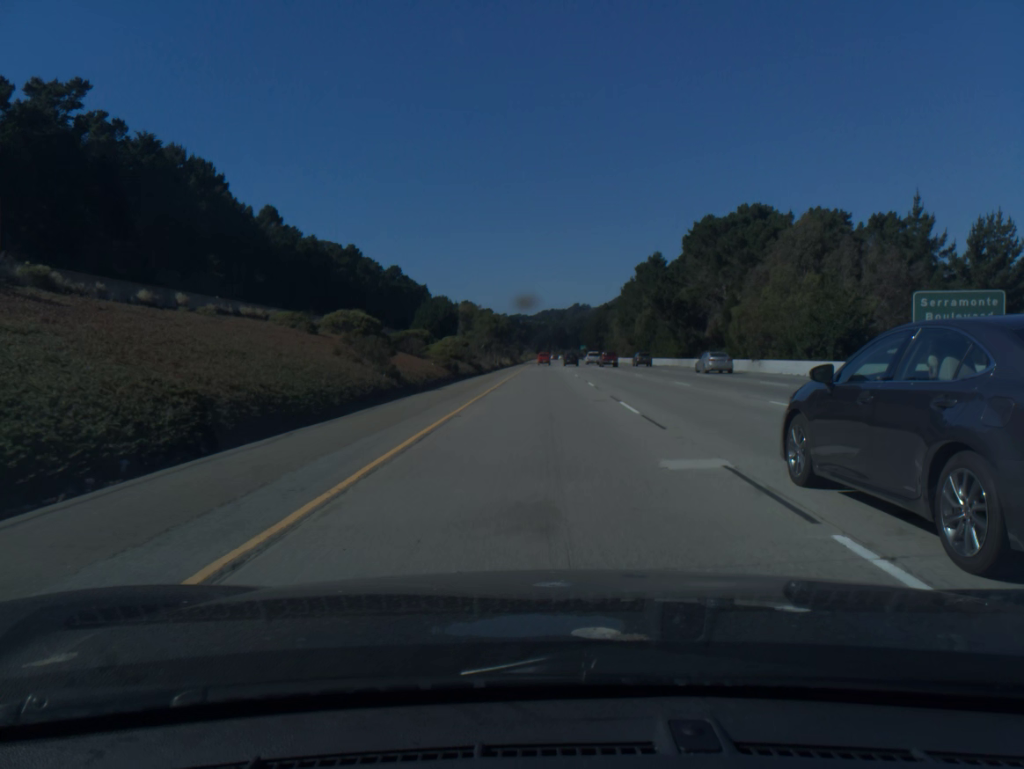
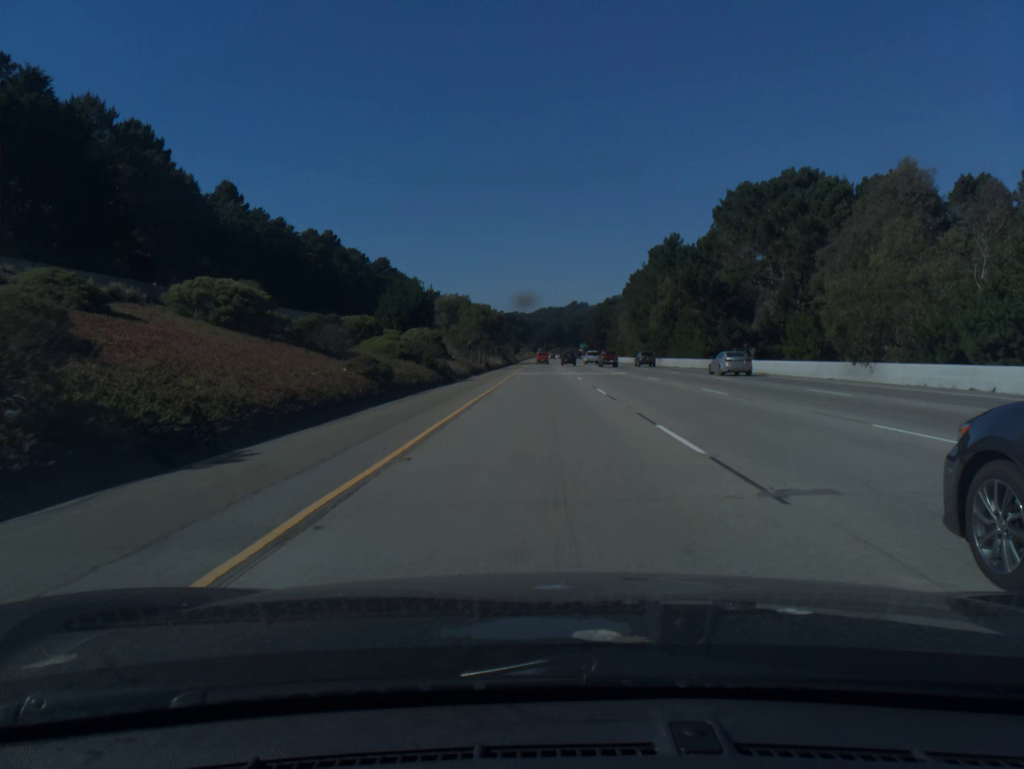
(0.0, +20.9) m; 0°
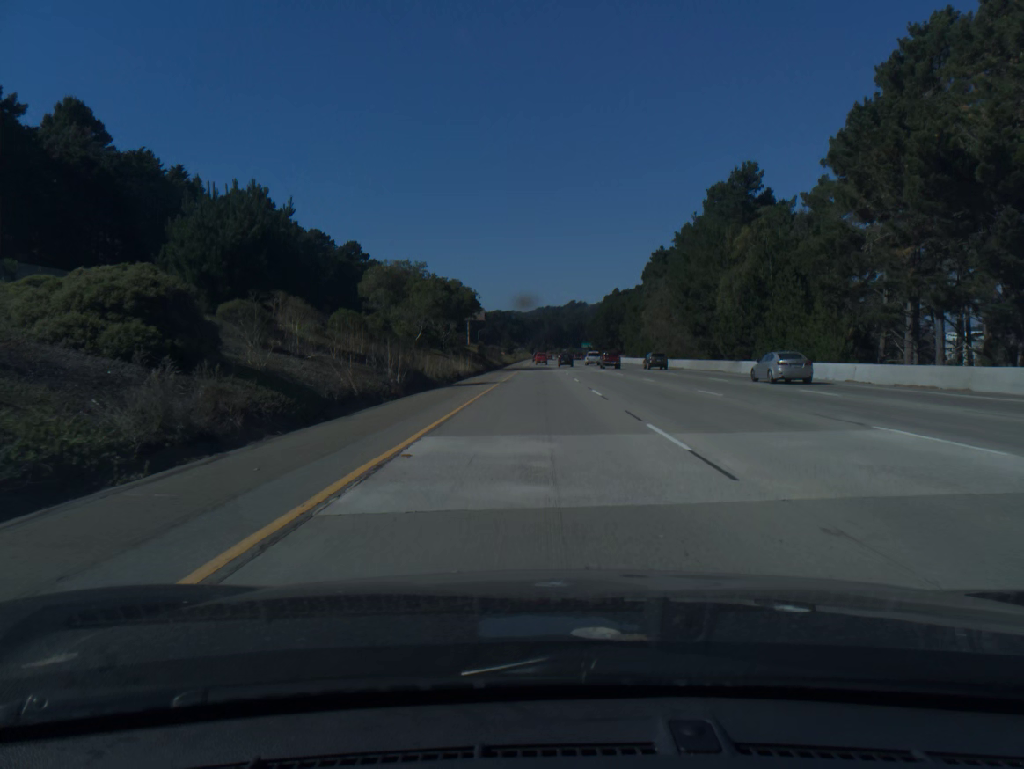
(+0.1, +43.5) m; 0°
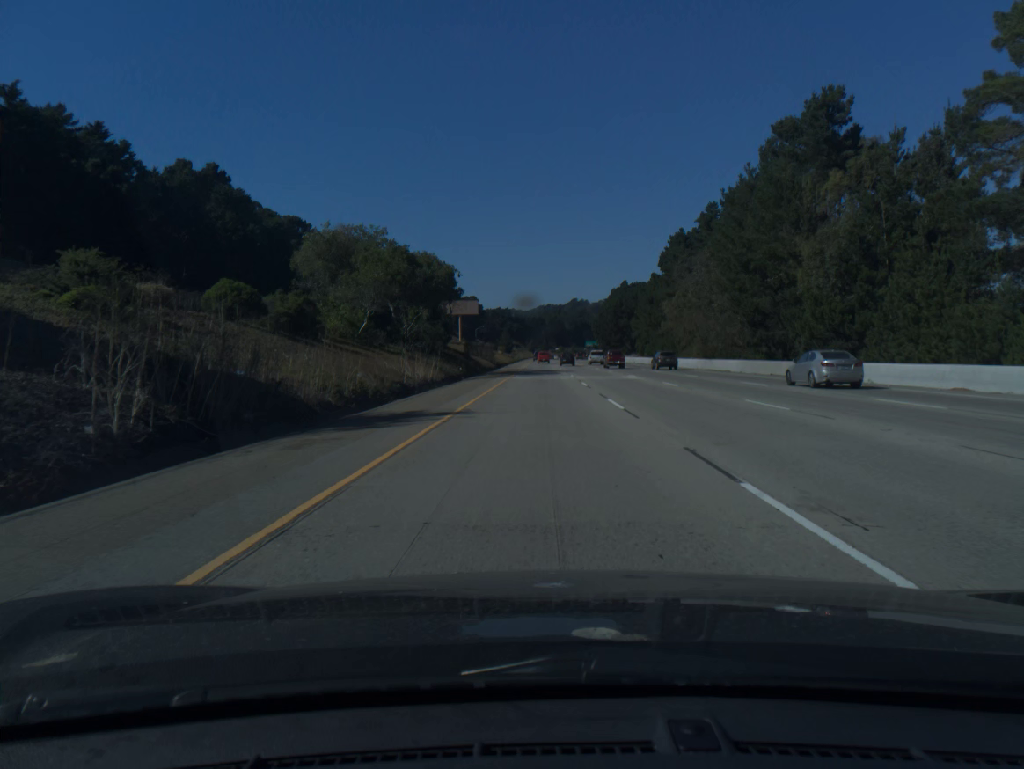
(0.0, +20.9) m; 0°
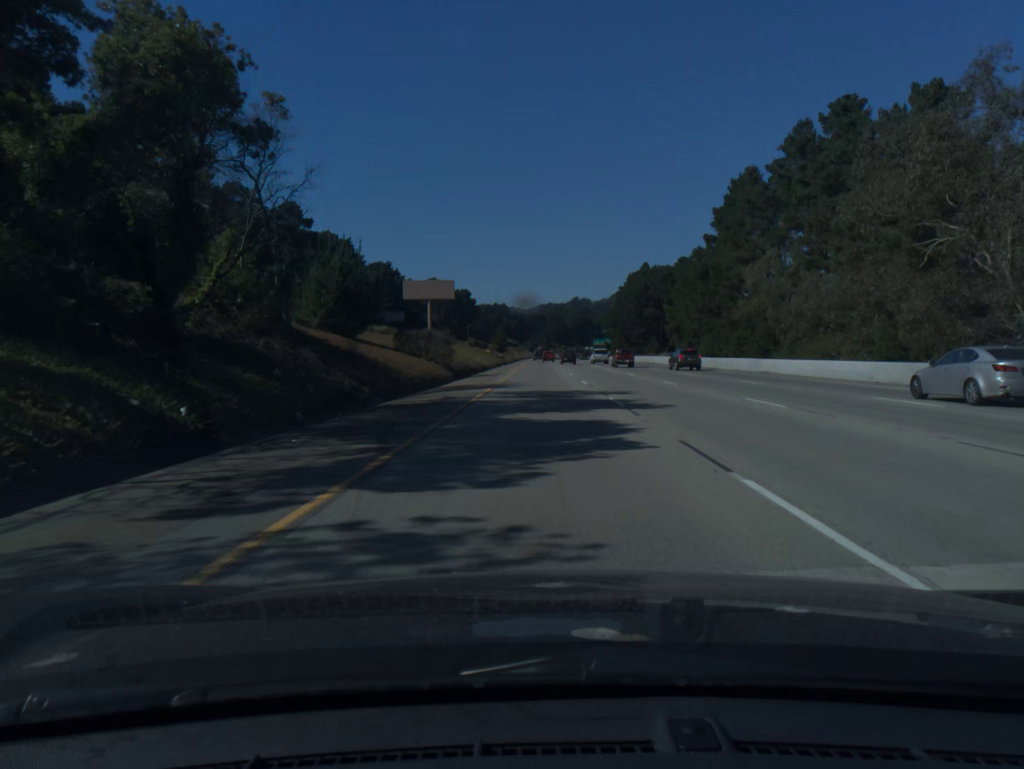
(0.0, +43.7) m; 0°
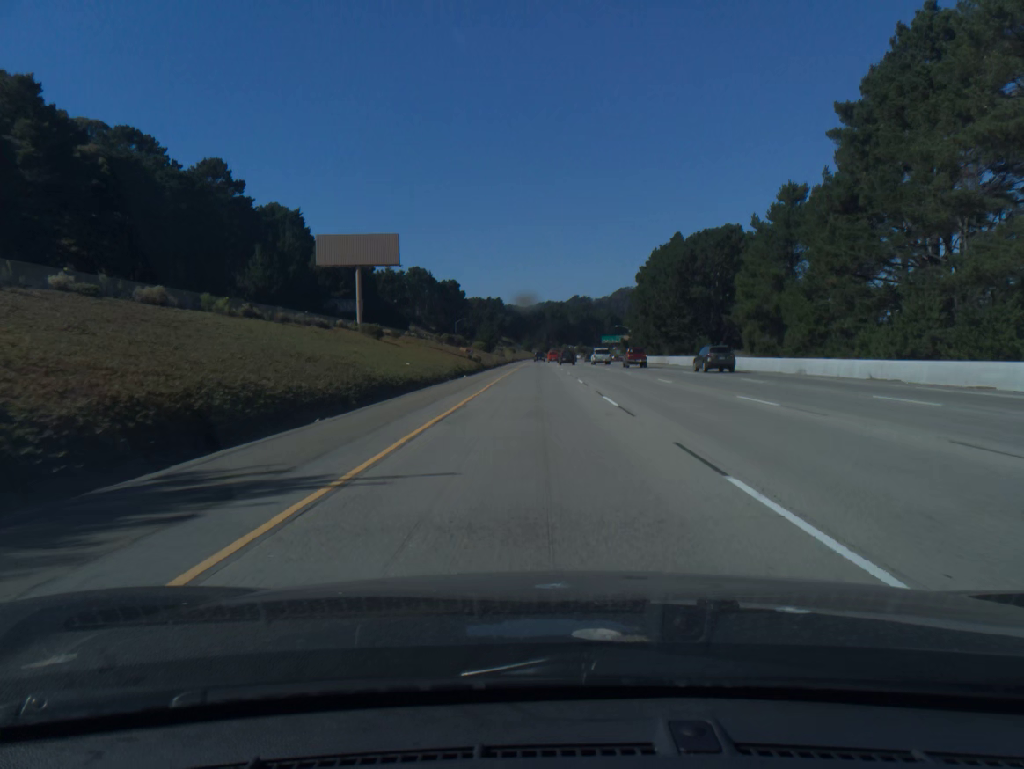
(+0.1, +43.7) m; 0°
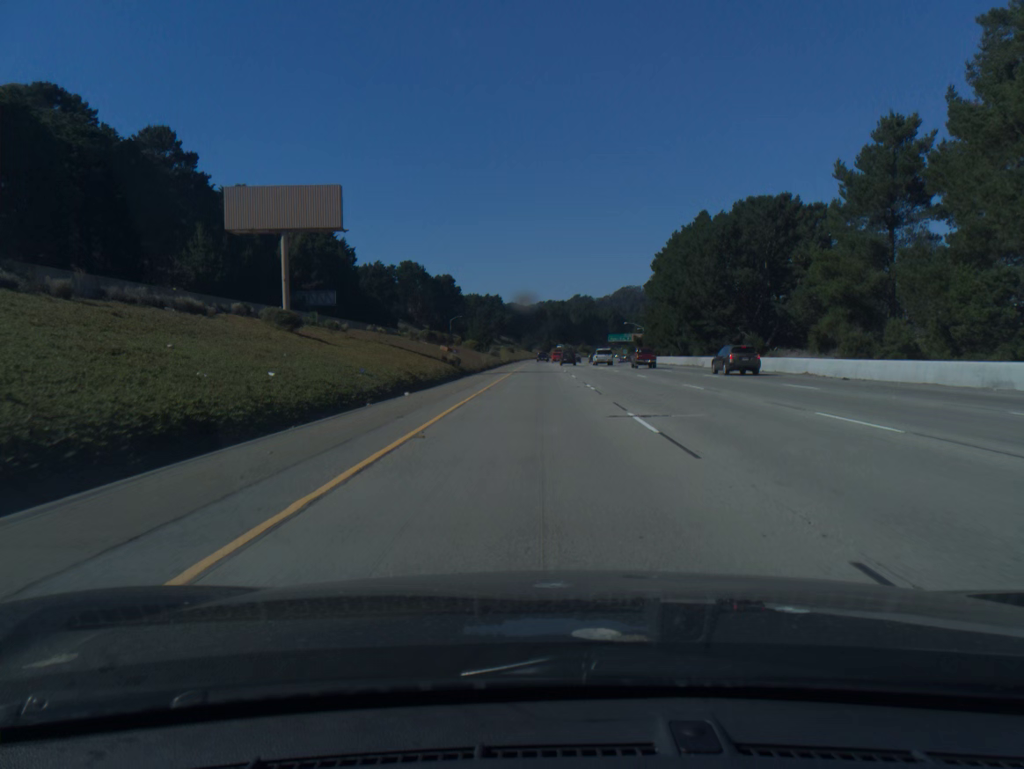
(0.0, +21.0) m; 0°
